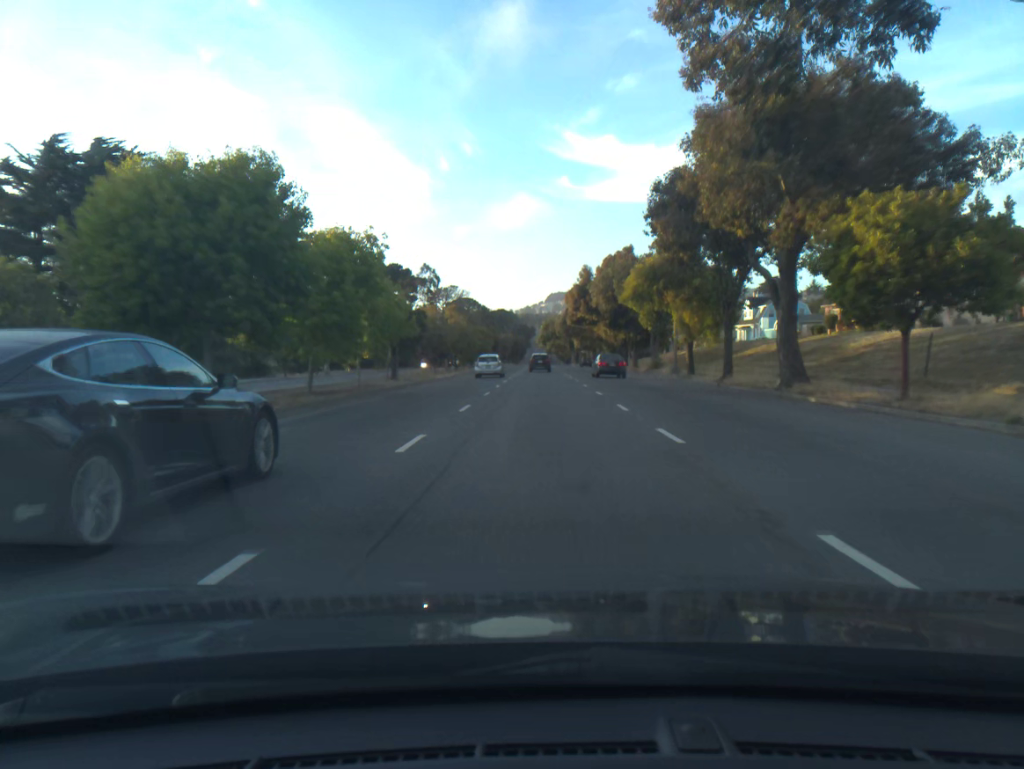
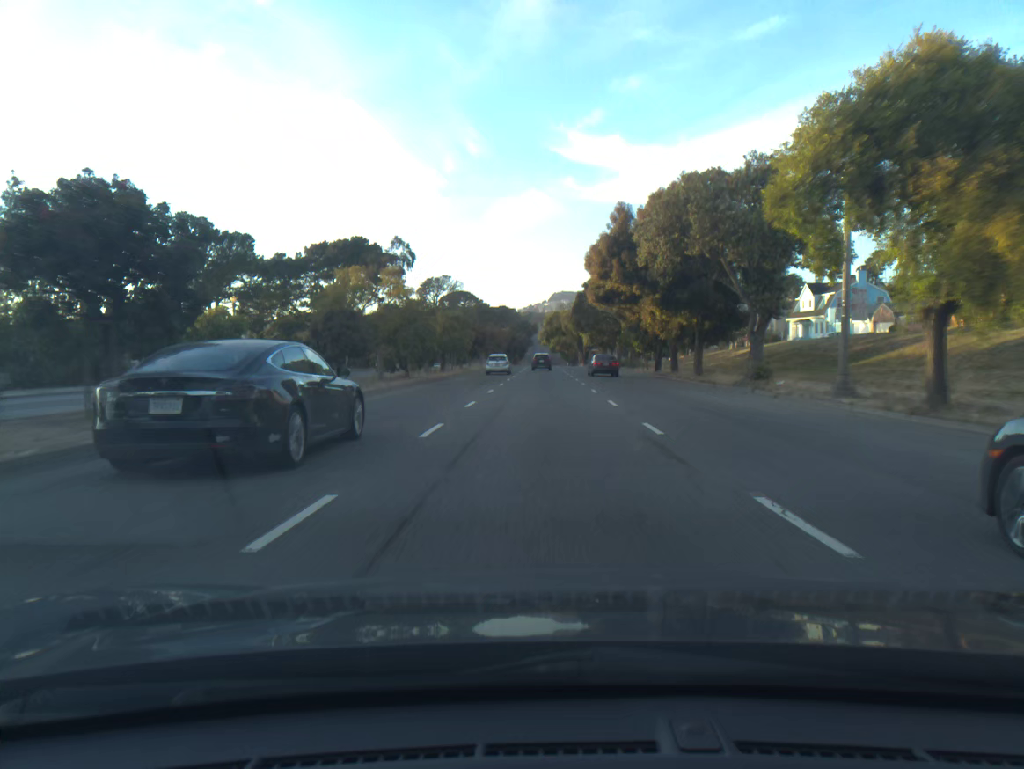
(-0.1, +26.9) m; 0°
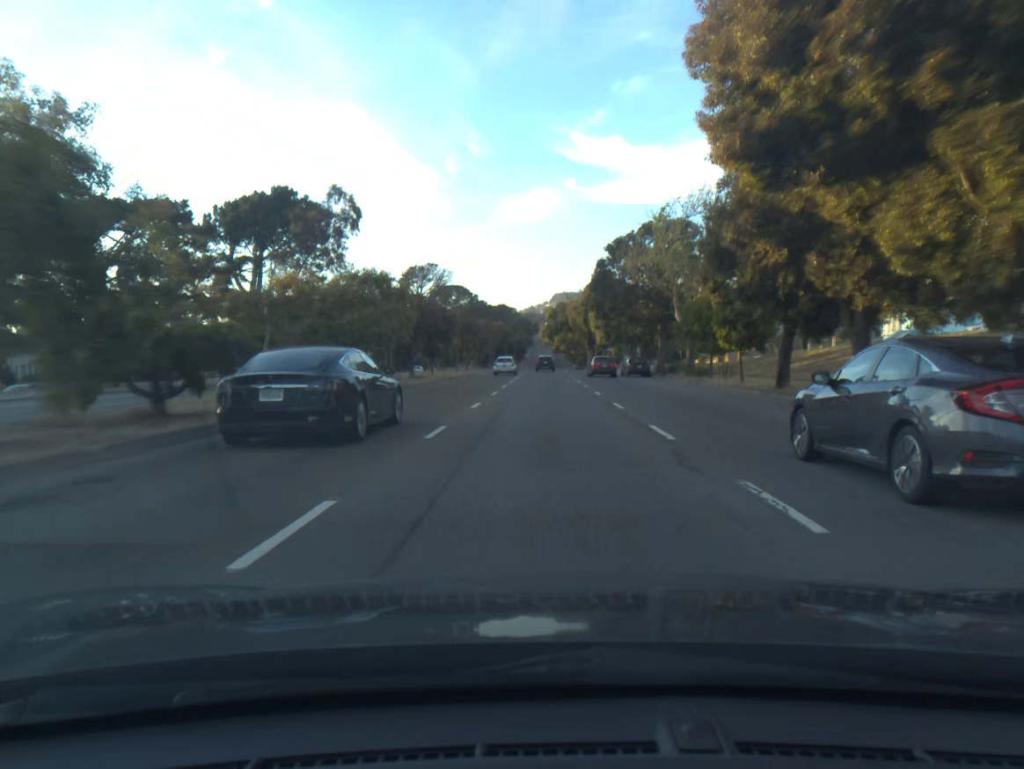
(0.0, +29.0) m; 0°
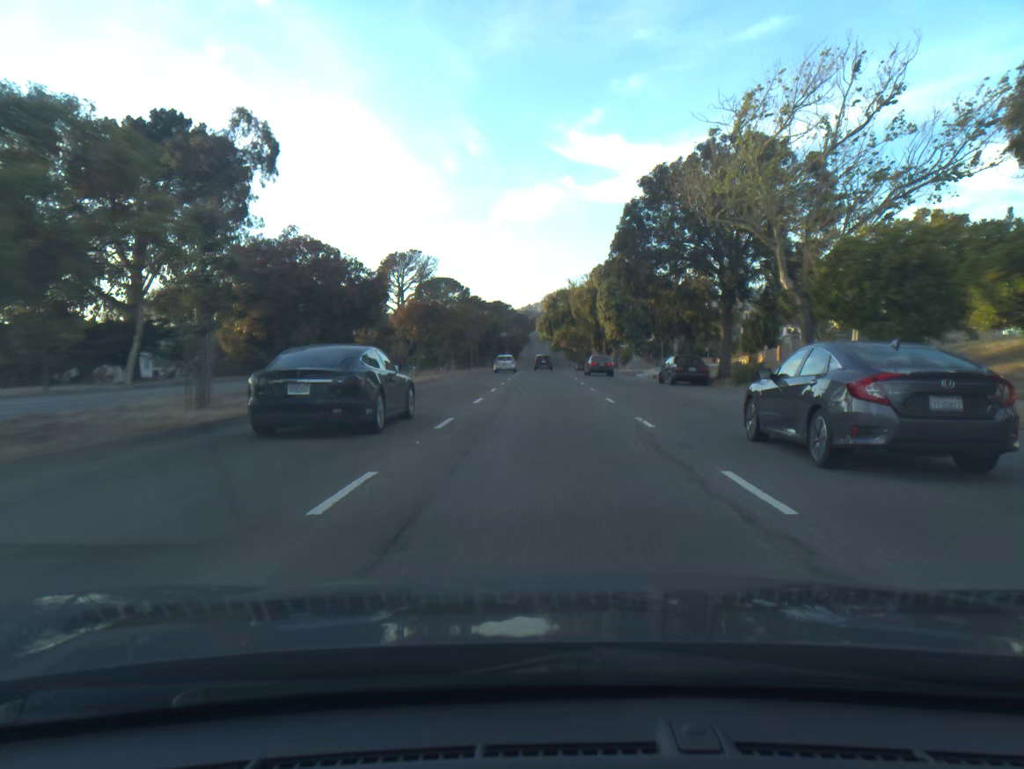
(0.0, +20.5) m; 0°
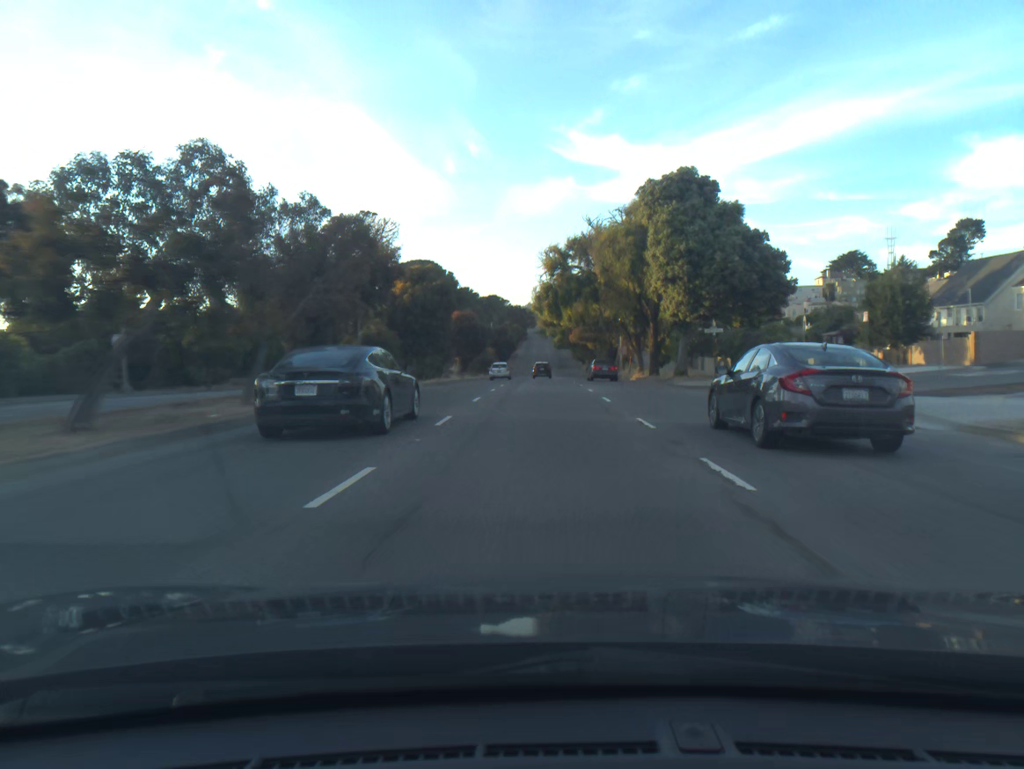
(0.0, +43.4) m; 0°
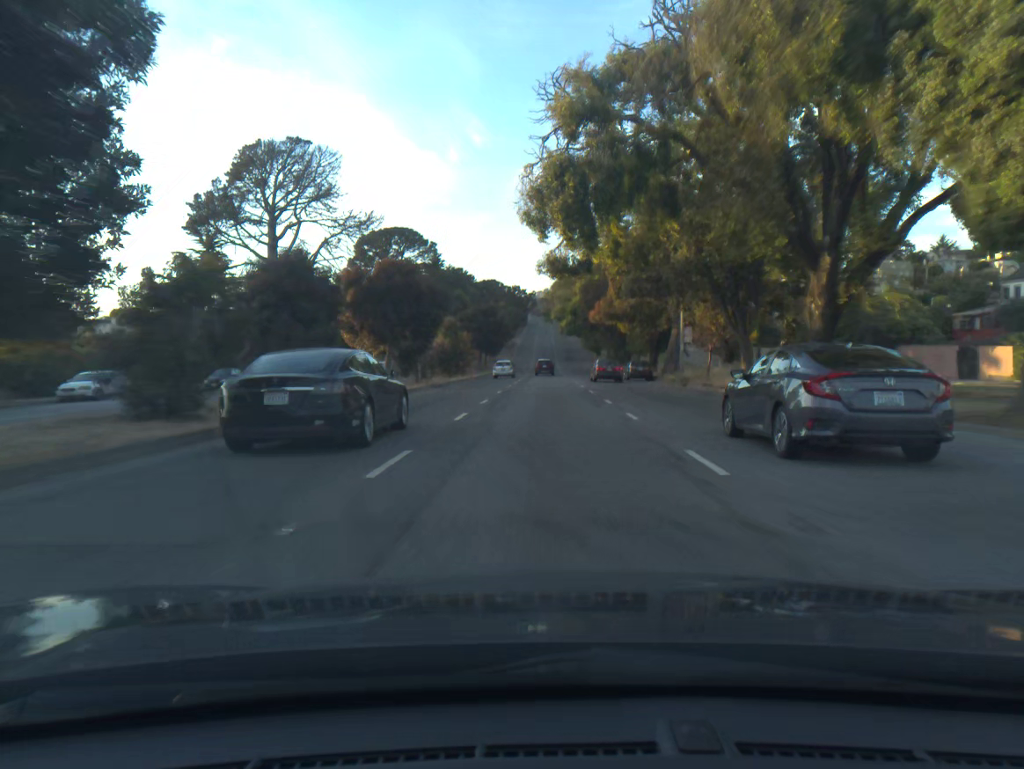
(-0.1, +34.5) m; 0°
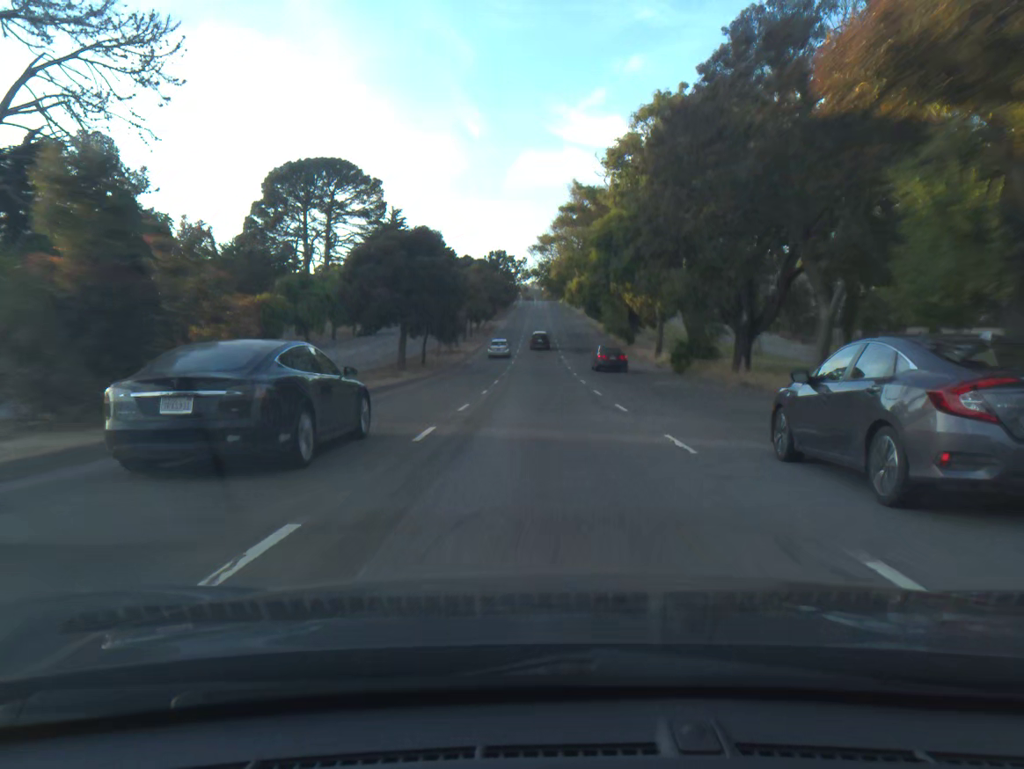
(+0.1, +48.4) m; 0°
